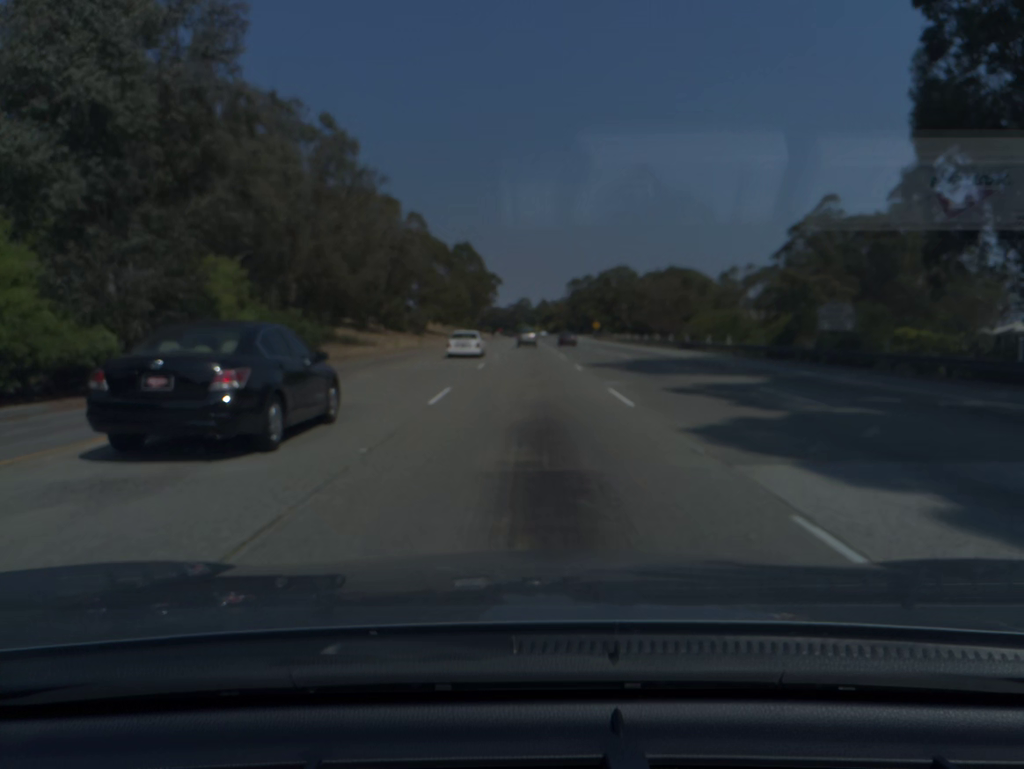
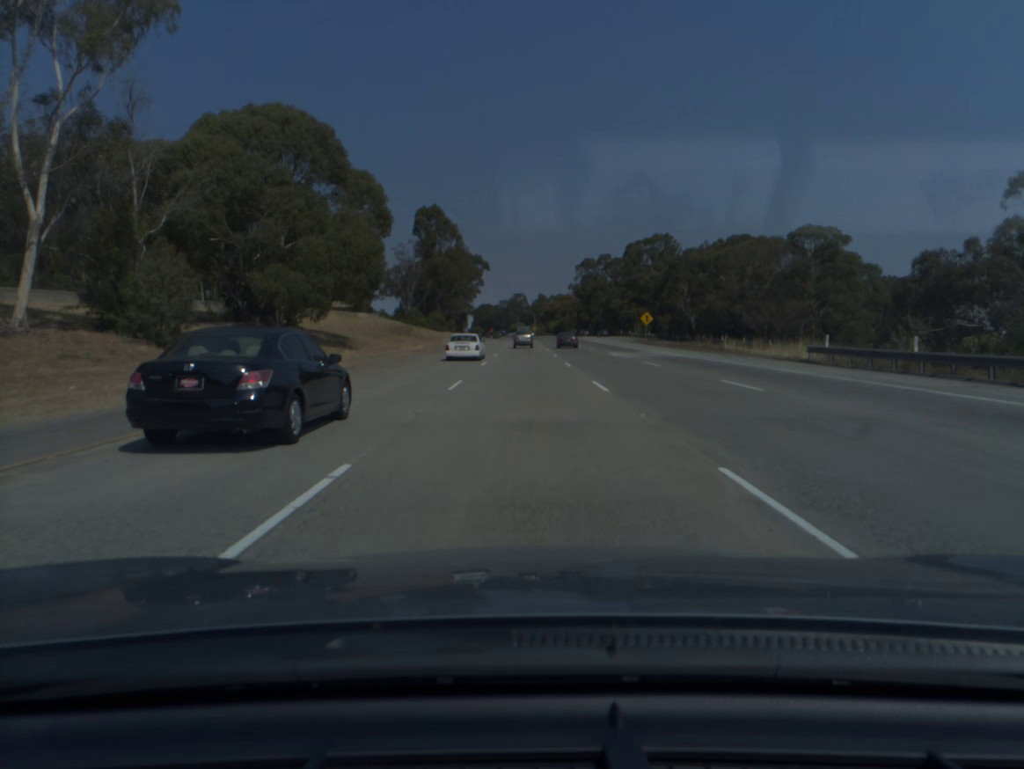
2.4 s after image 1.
(+0.3, +84.6) m; 0°
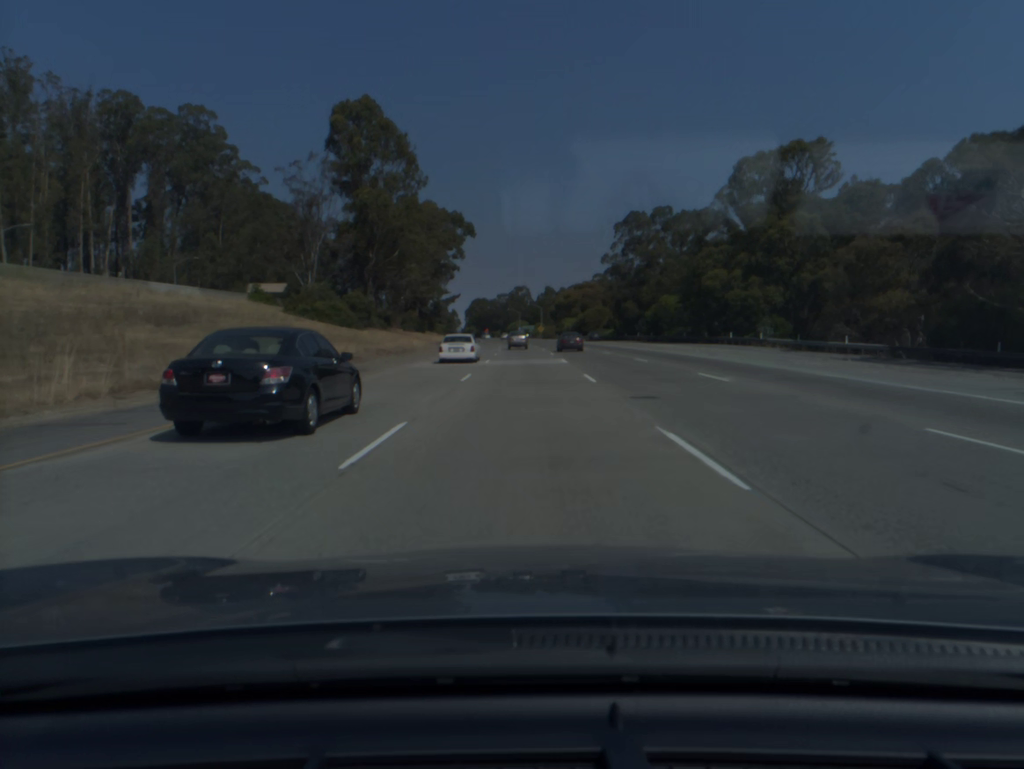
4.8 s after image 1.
(-0.2, +84.7) m; 0°
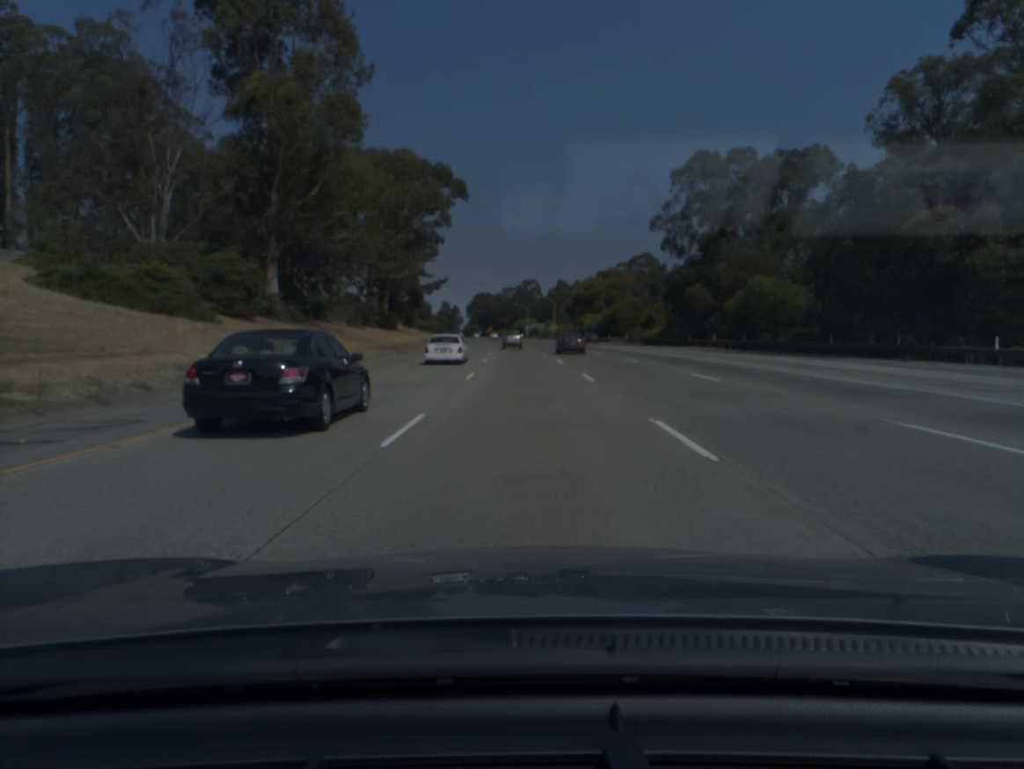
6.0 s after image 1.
(-0.1, +42.4) m; -1°
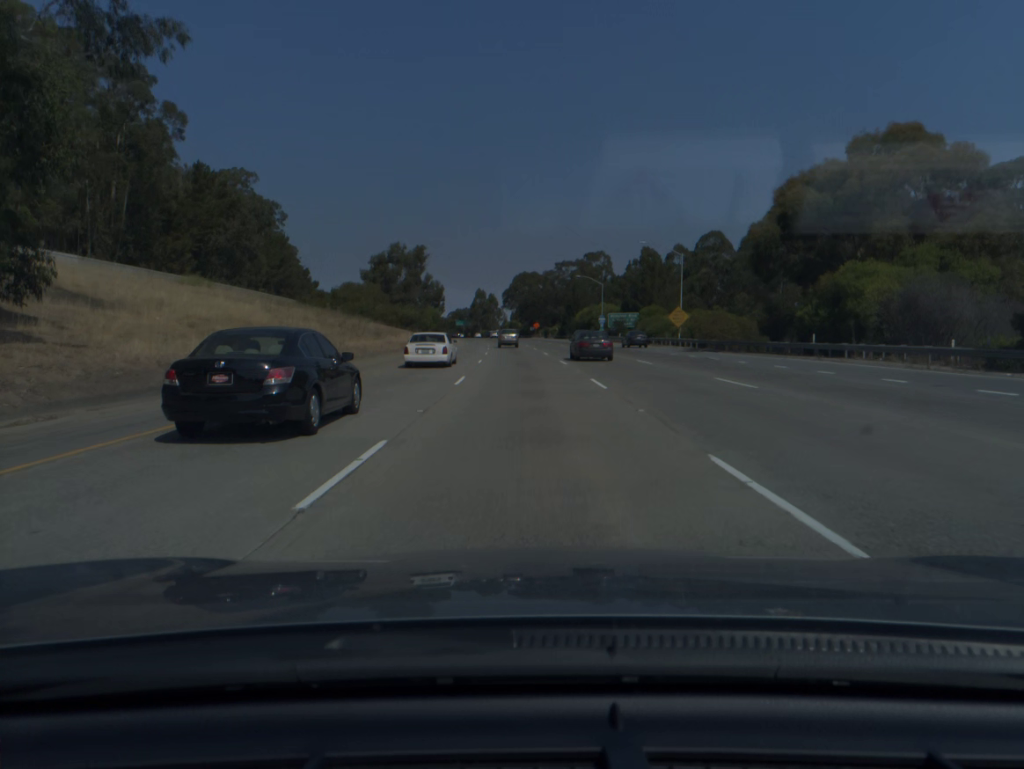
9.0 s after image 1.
(-2.9, +105.9) m; -4°
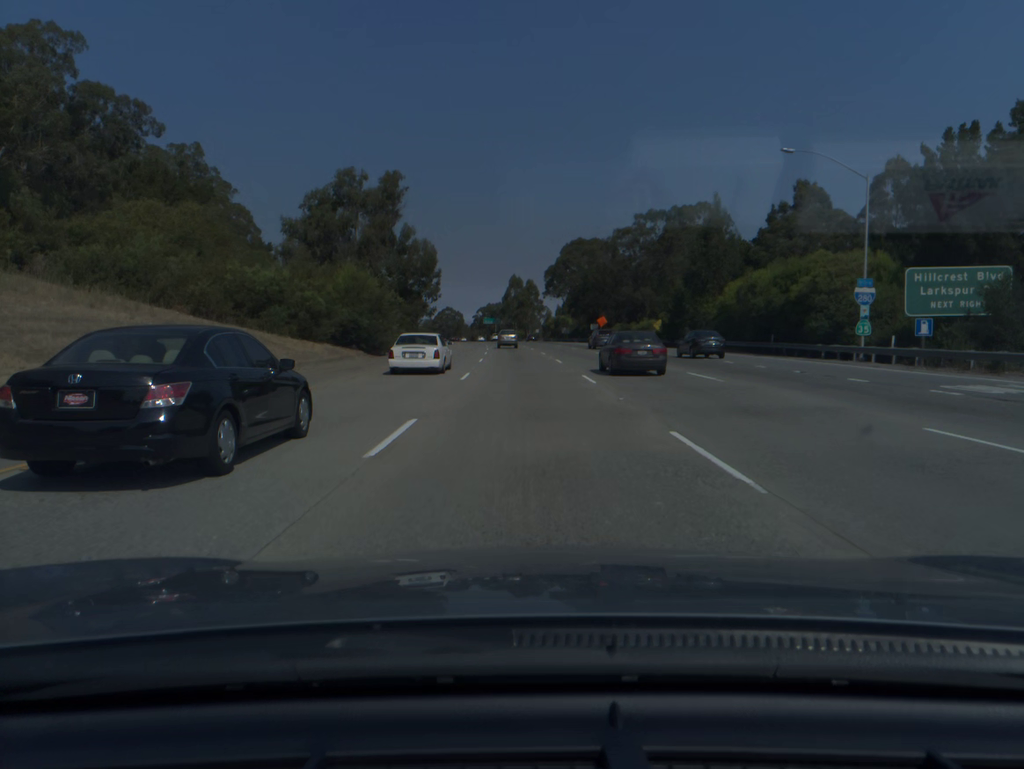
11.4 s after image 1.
(-2.3, +85.0) m; -3°
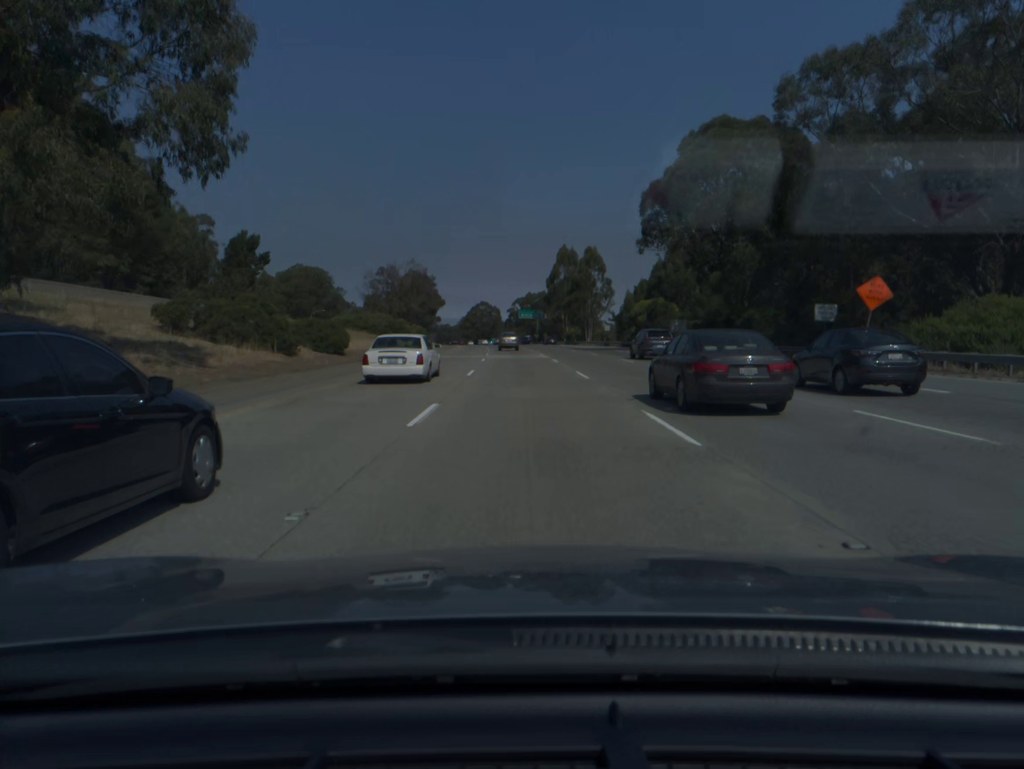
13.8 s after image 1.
(-2.4, +85.1) m; -3°
